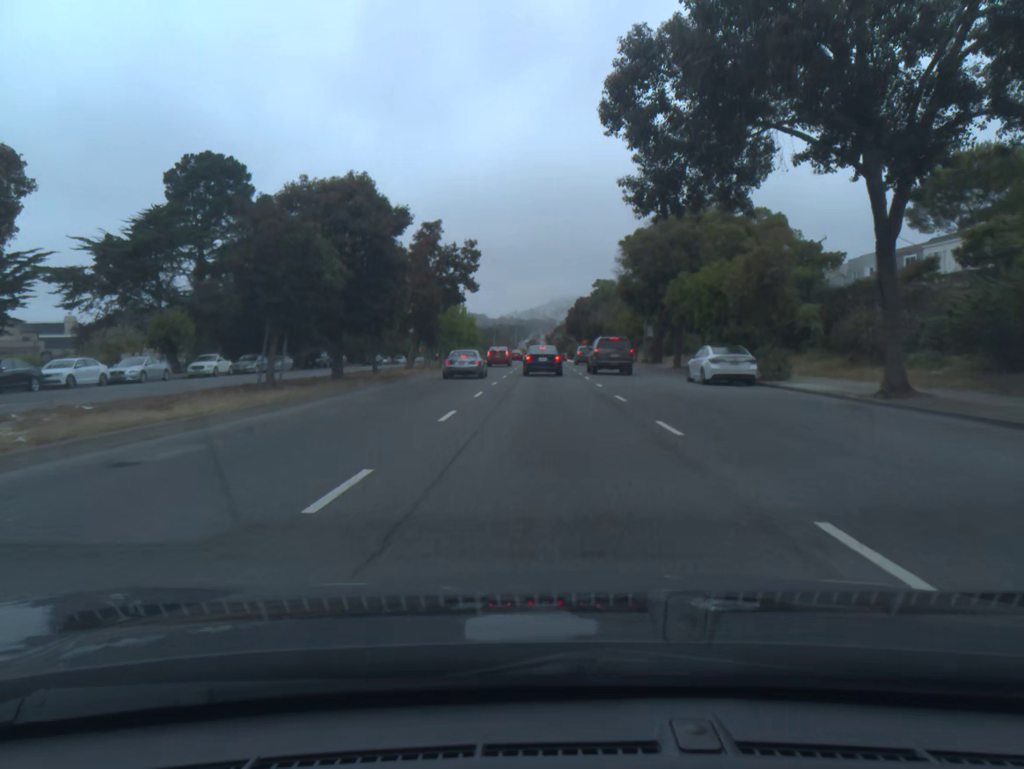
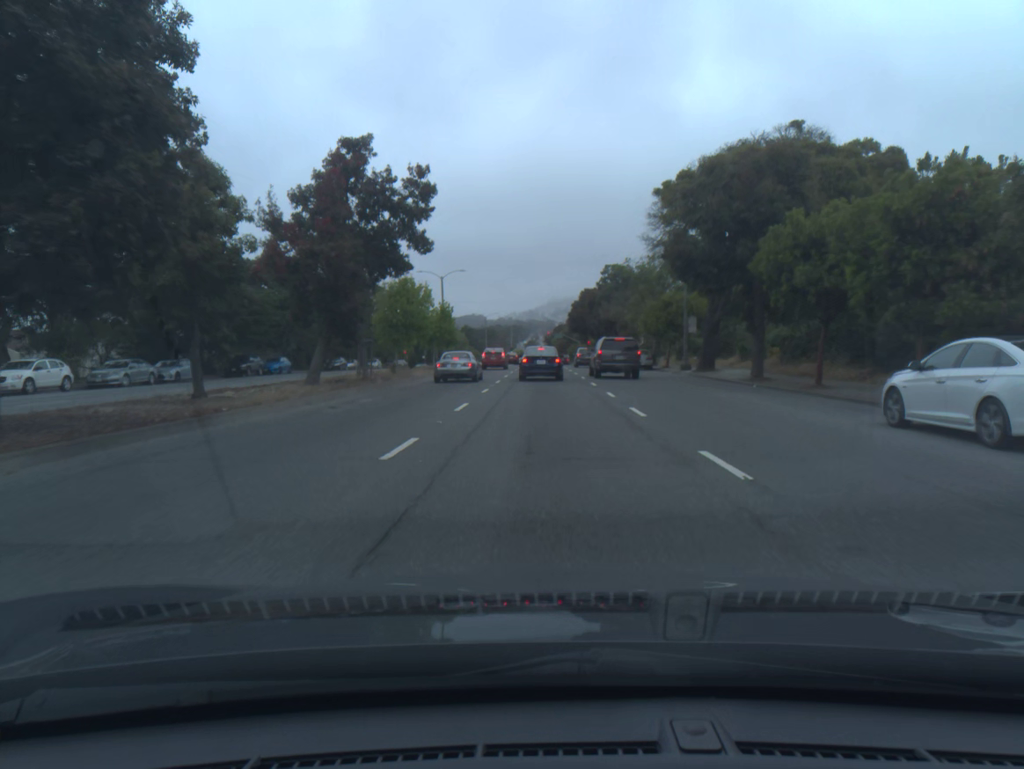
(0.0, +18.7) m; 0°
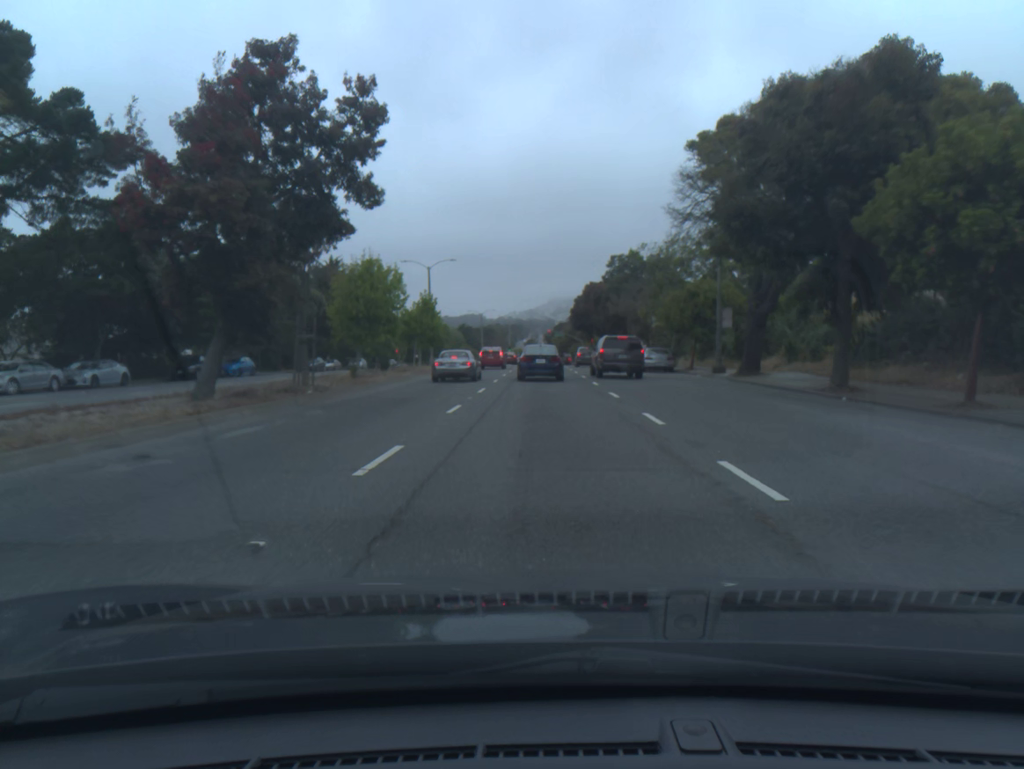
(0.0, +8.6) m; 0°
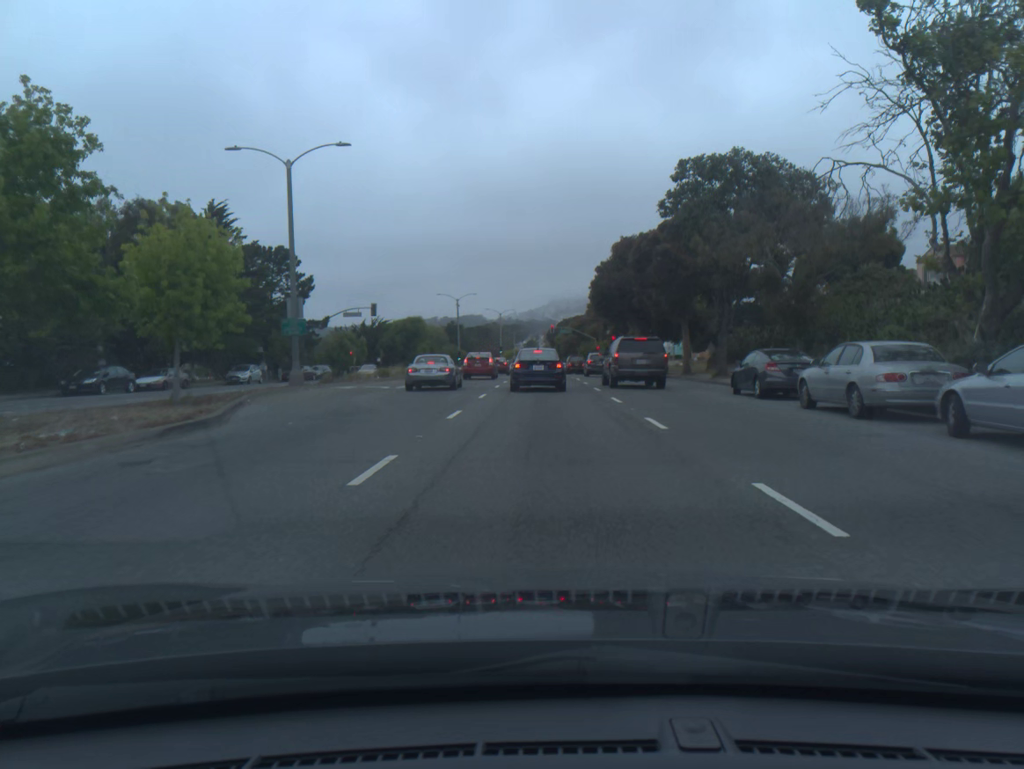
(-0.2, +37.2) m; 0°
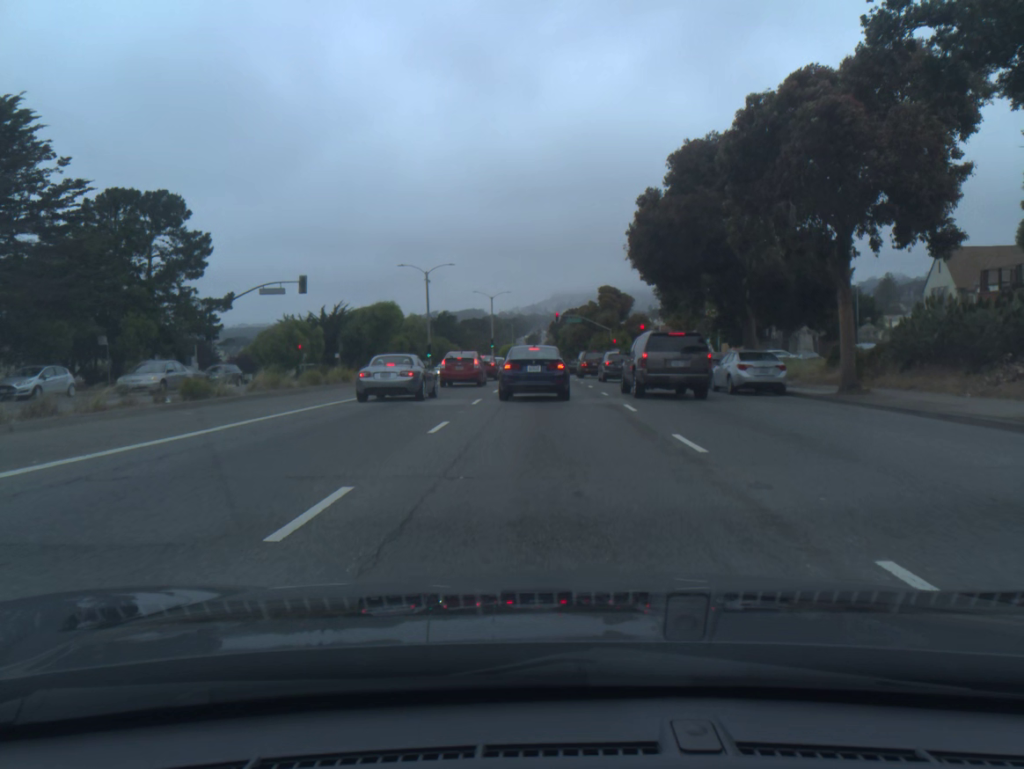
(0.0, +24.4) m; 0°
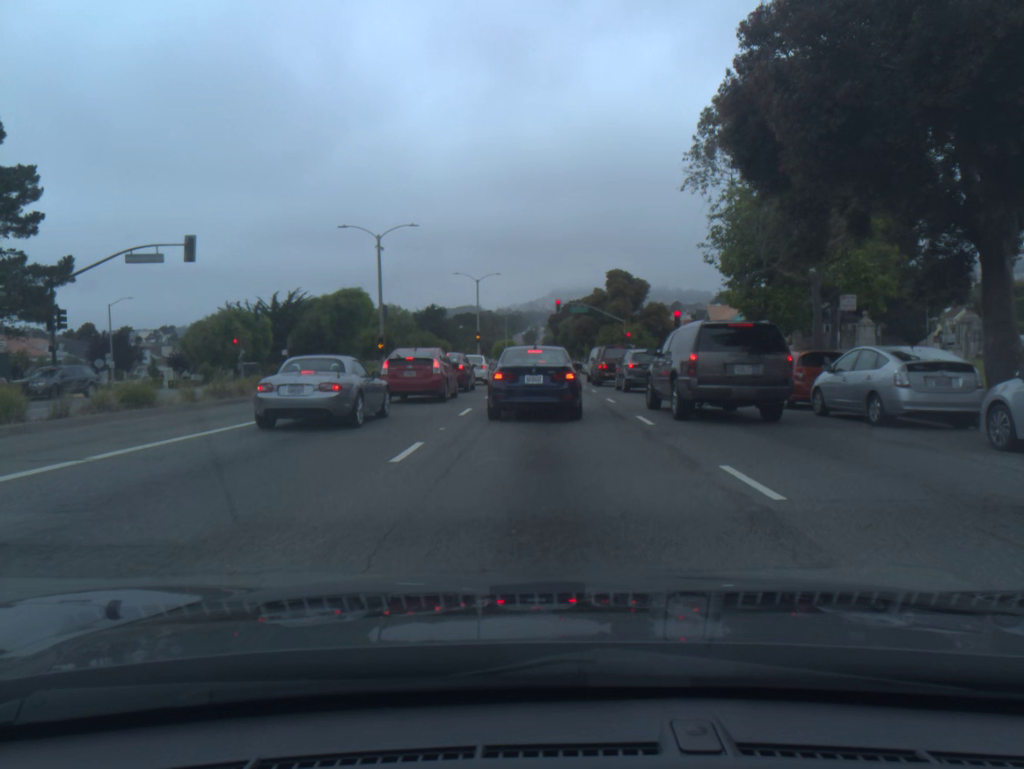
(0.0, +17.9) m; 0°
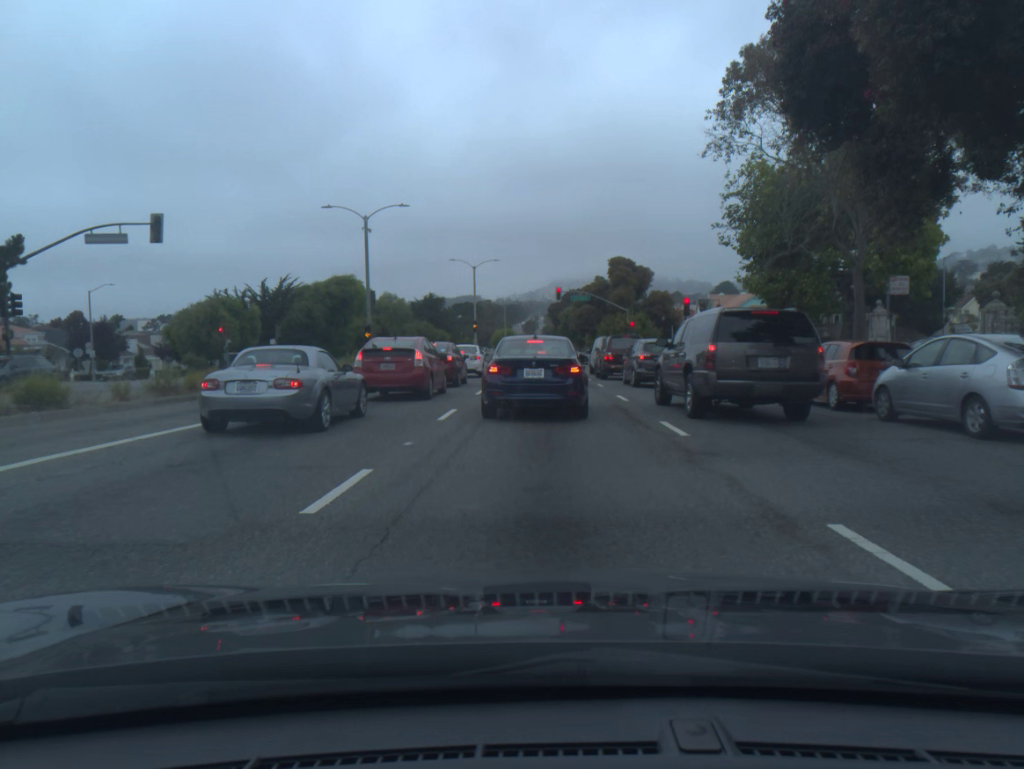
(0.0, +3.4) m; 0°
